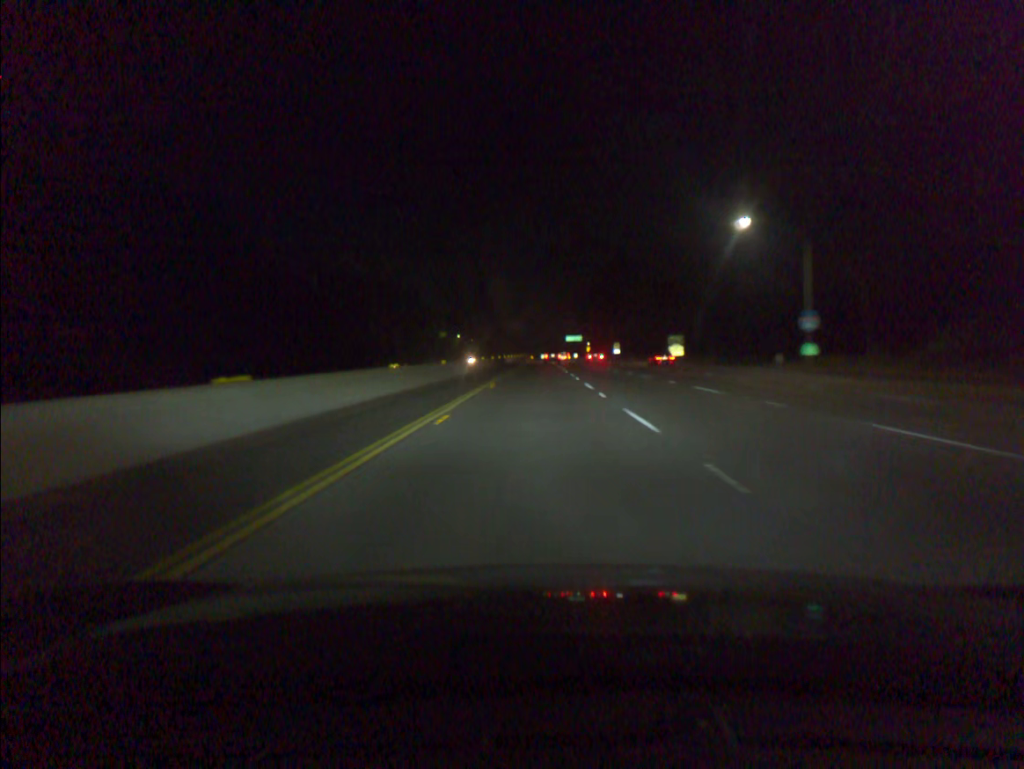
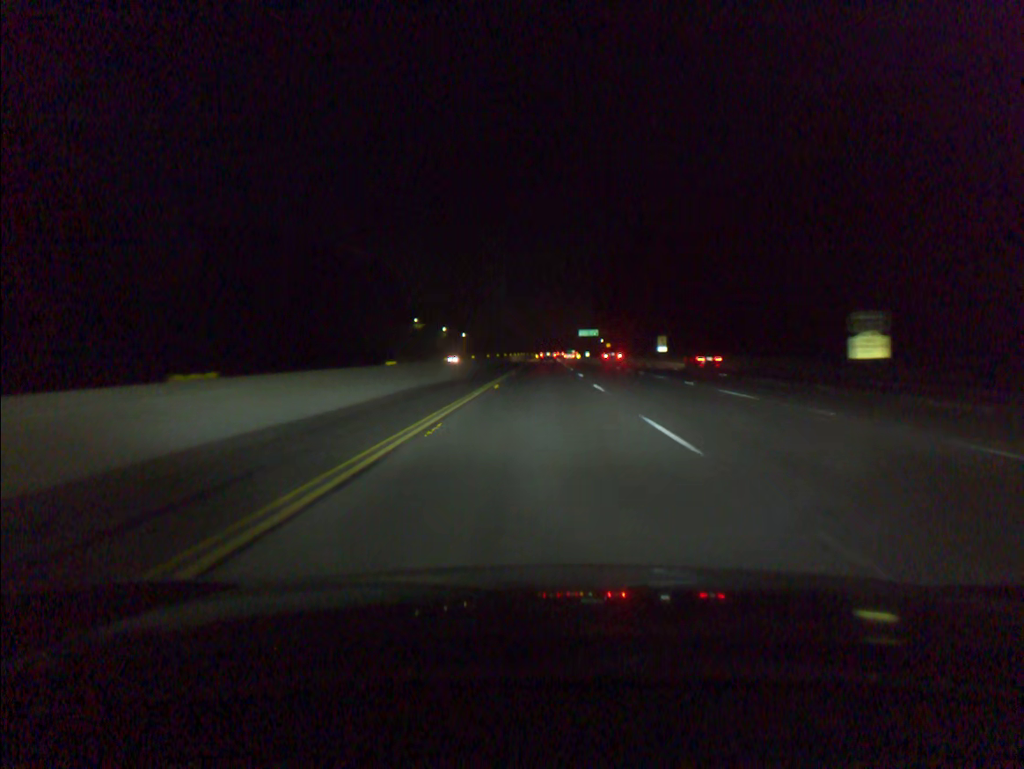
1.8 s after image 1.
(-0.4, +60.8) m; 0°
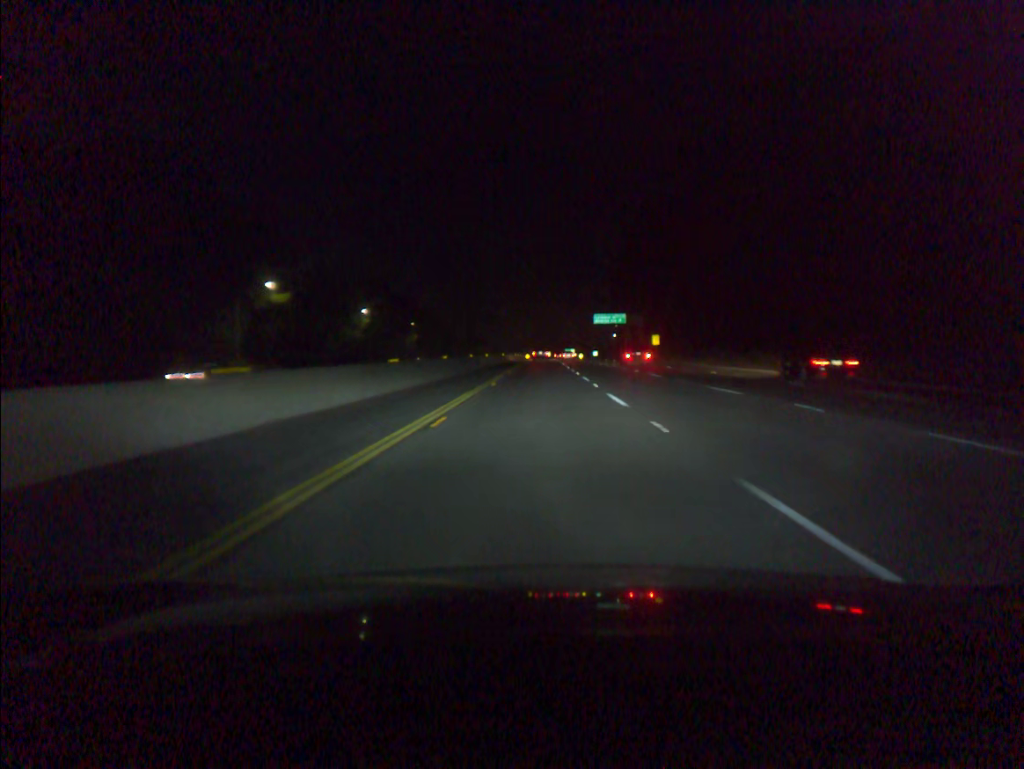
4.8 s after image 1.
(+0.4, +100.9) m; 0°
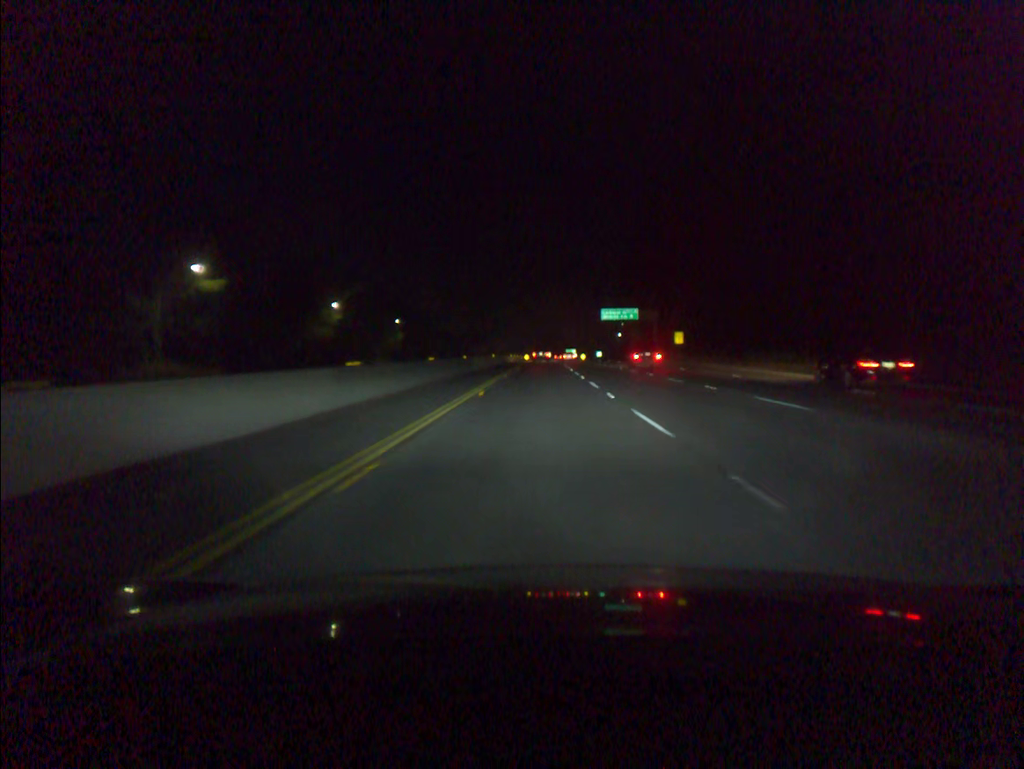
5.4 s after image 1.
(0.0, +20.1) m; 0°
